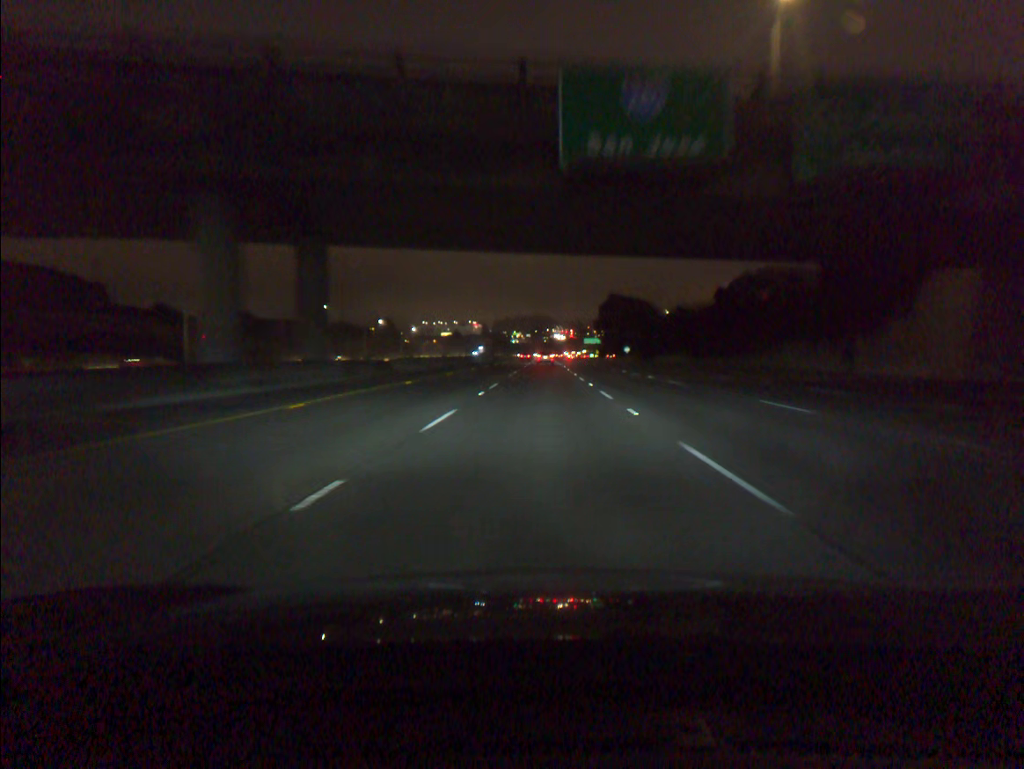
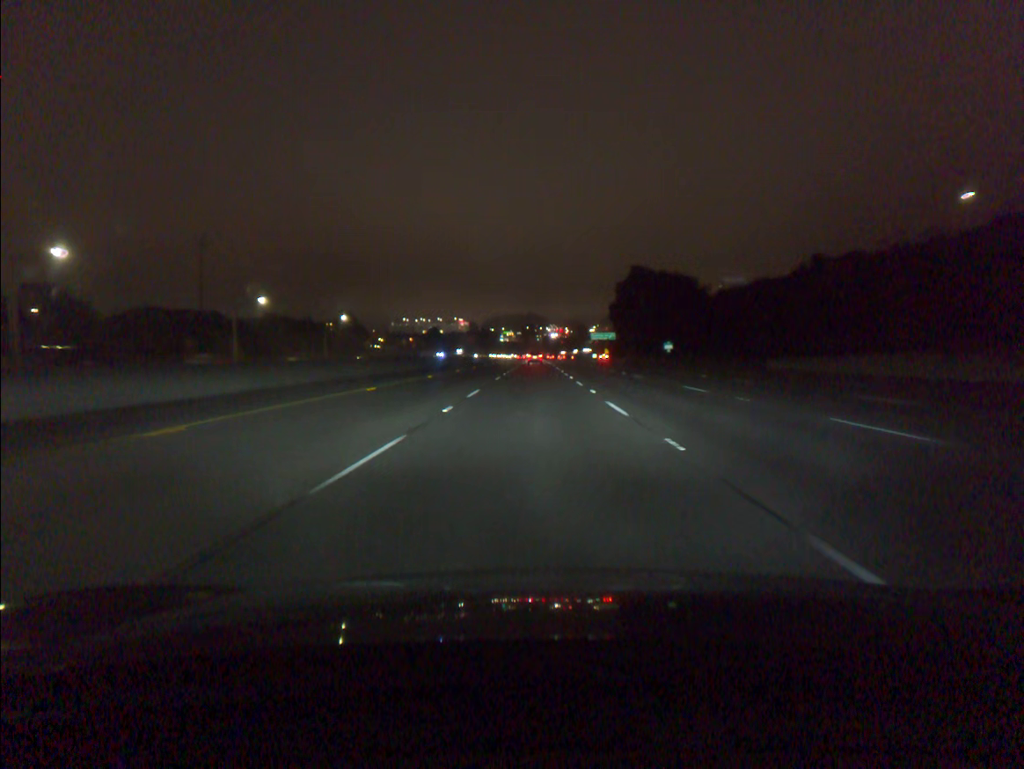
(+0.6, +78.4) m; +1°
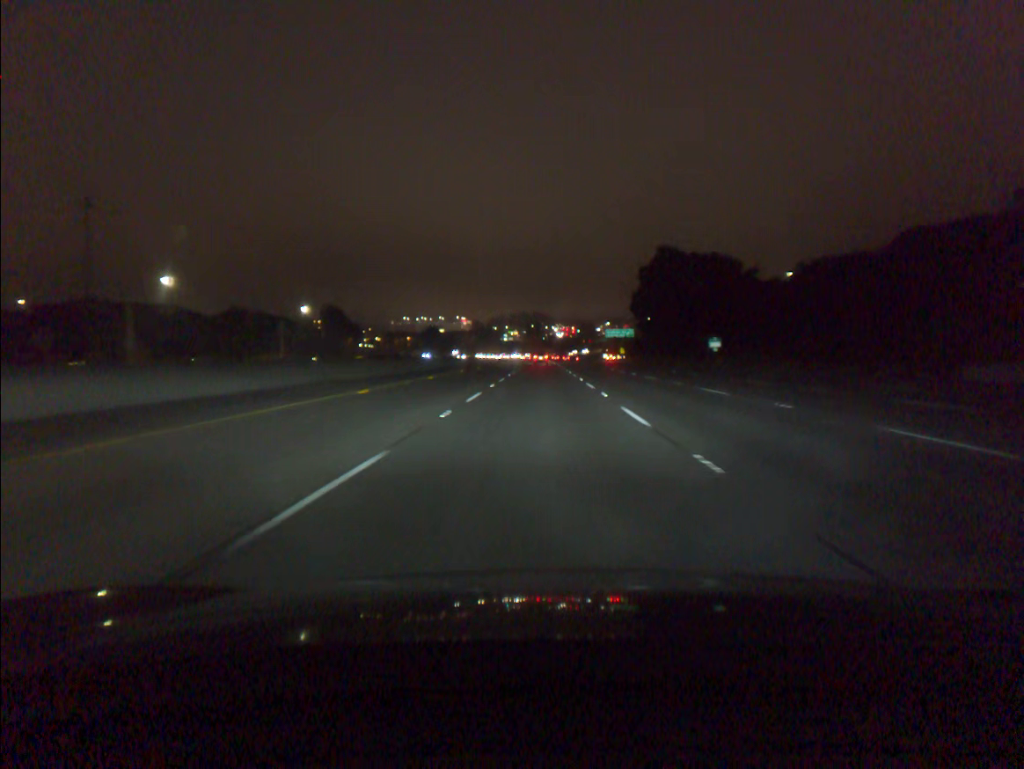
(-0.1, +31.3) m; 0°
